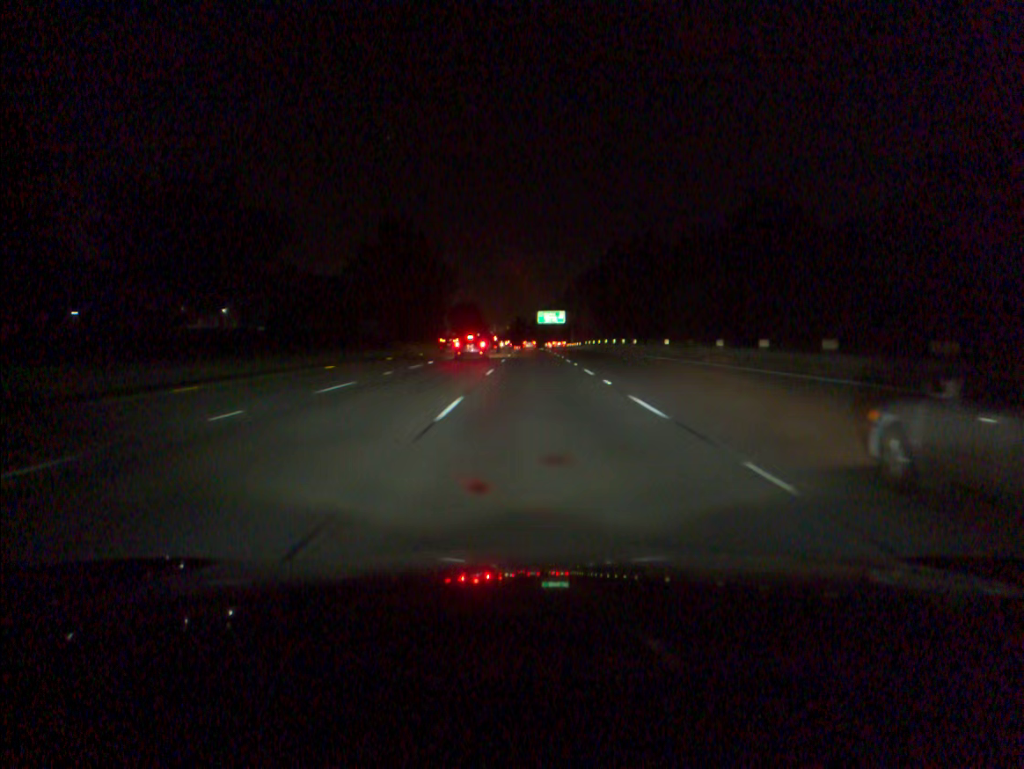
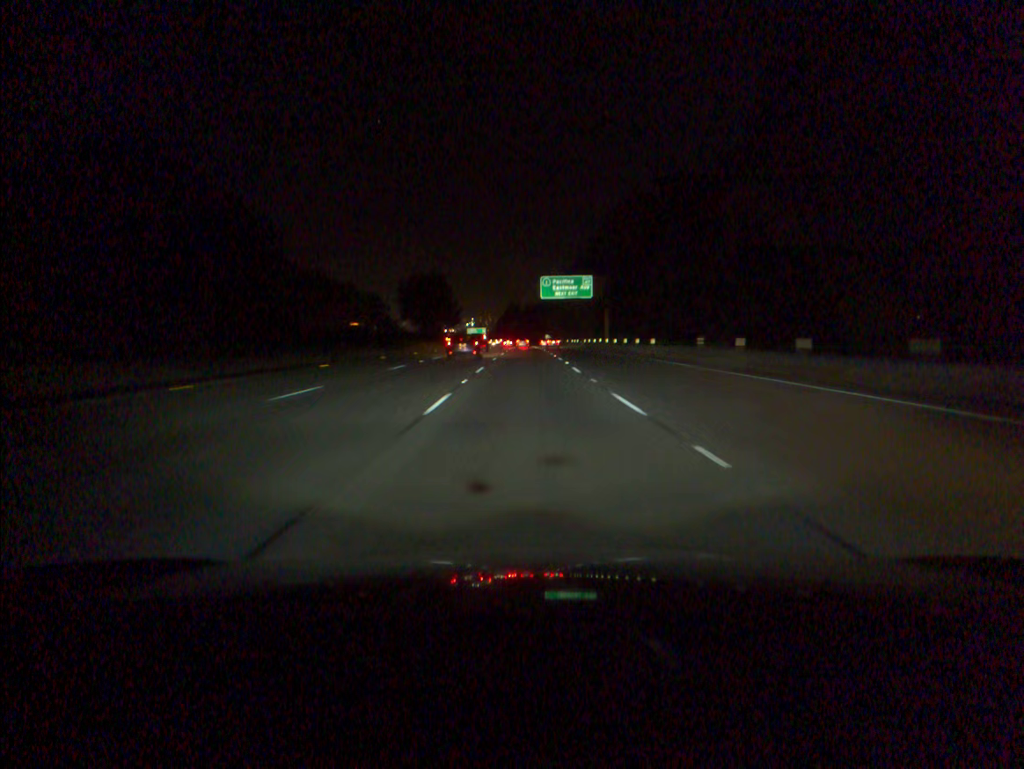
(+0.7, +87.0) m; 0°
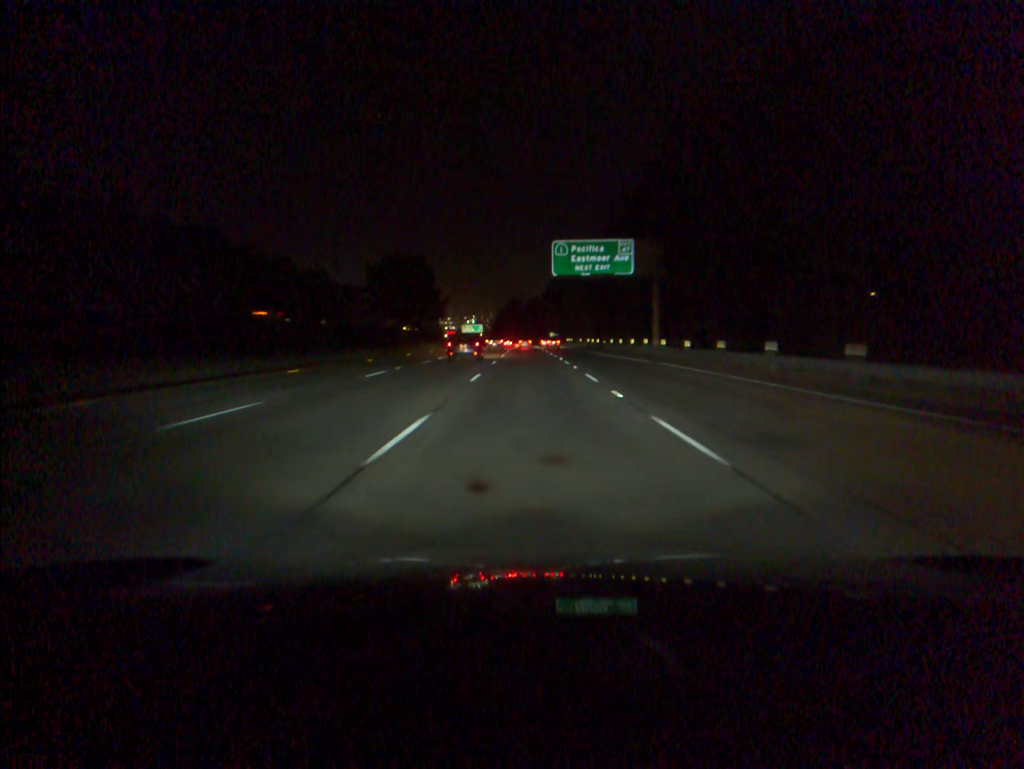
(-0.1, +34.2) m; 0°
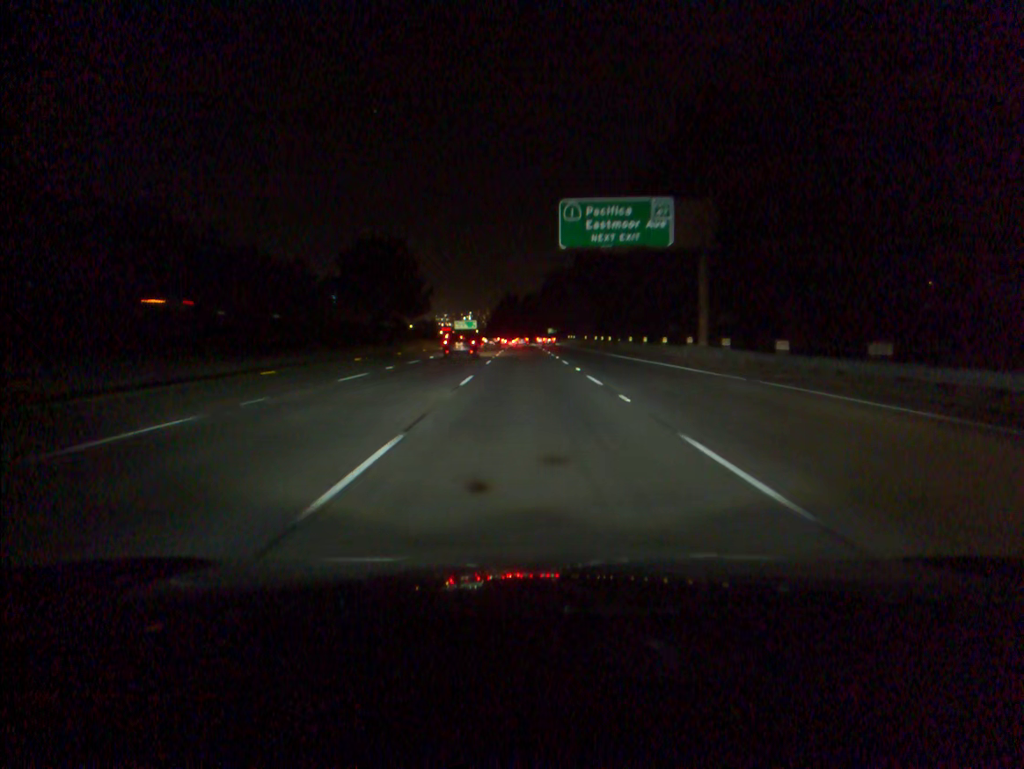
(0.0, +17.1) m; 0°
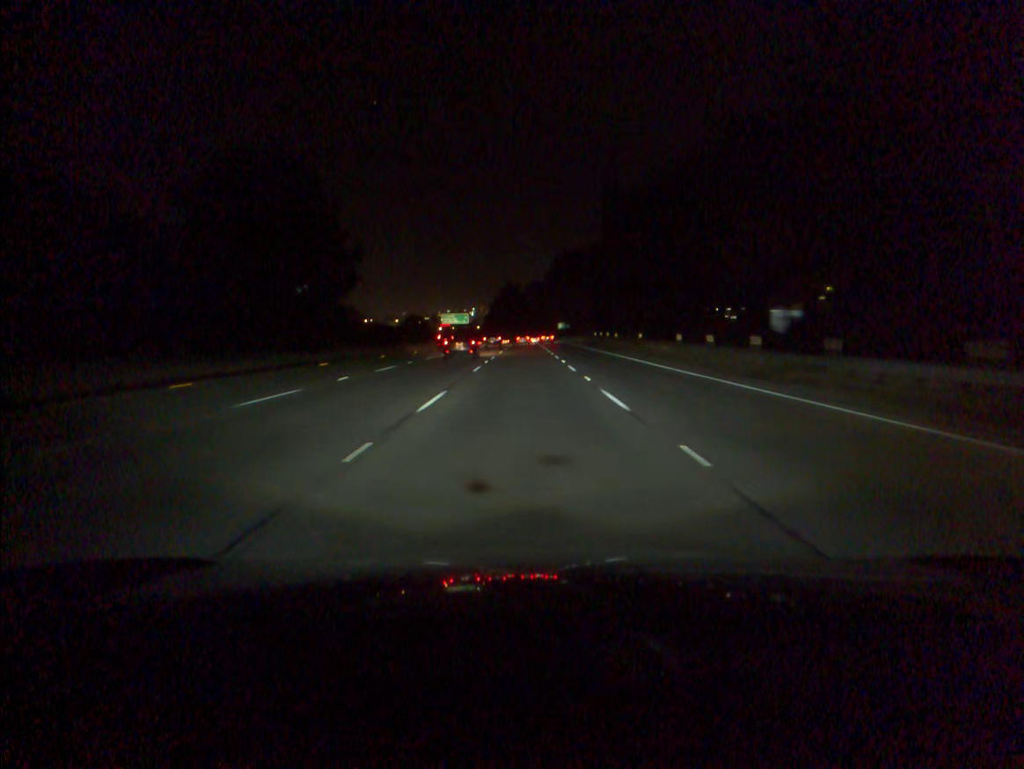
(0.0, +50.6) m; 0°
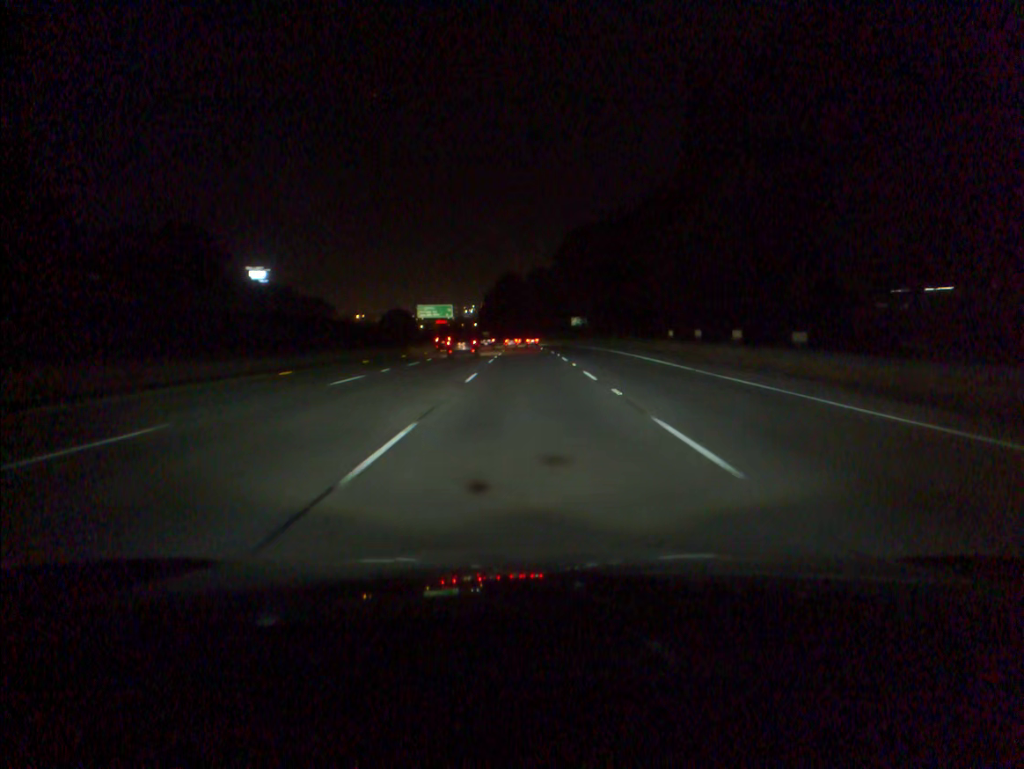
(-0.1, +50.2) m; 0°
